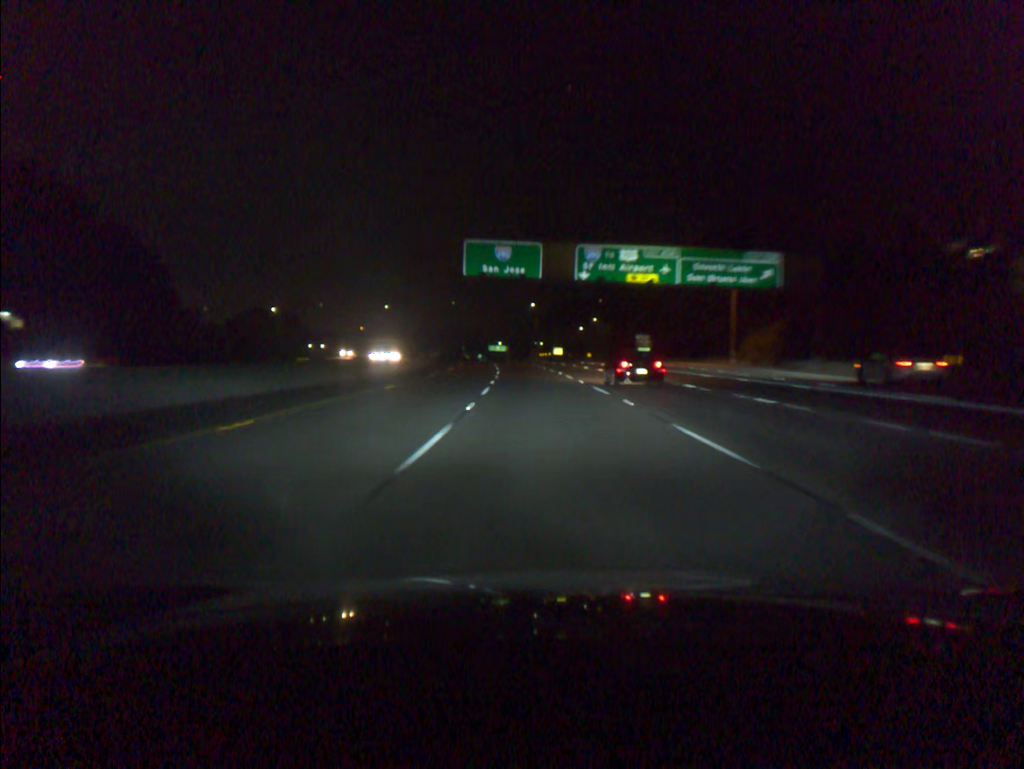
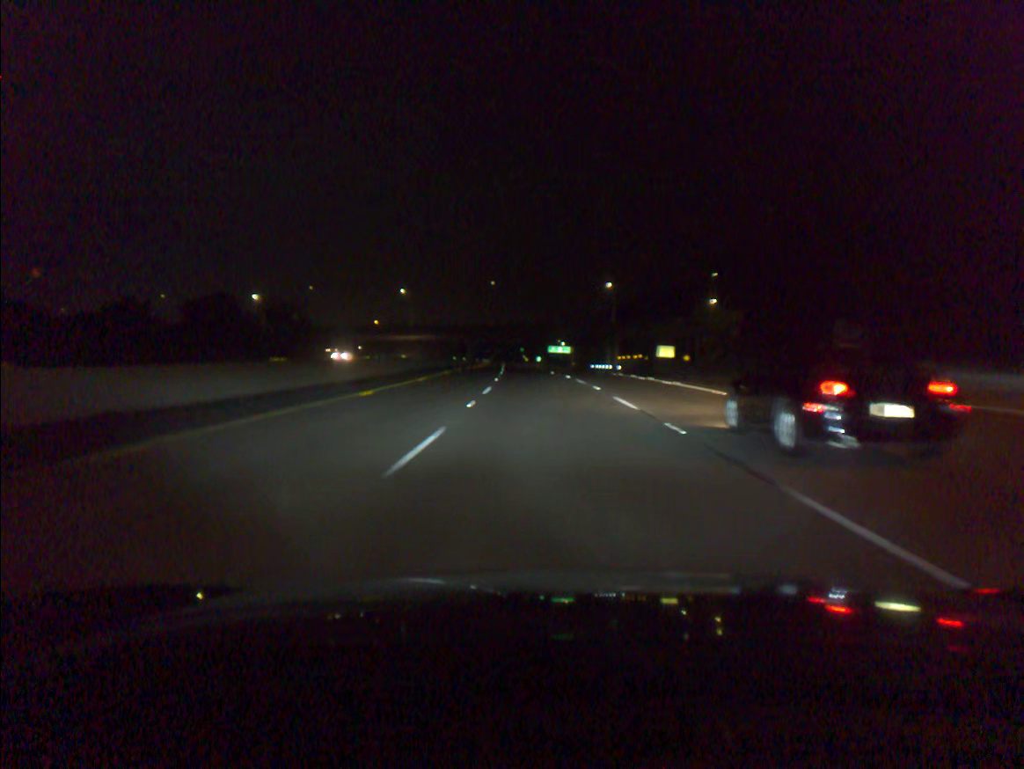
(-3.0, +77.2) m; -5°
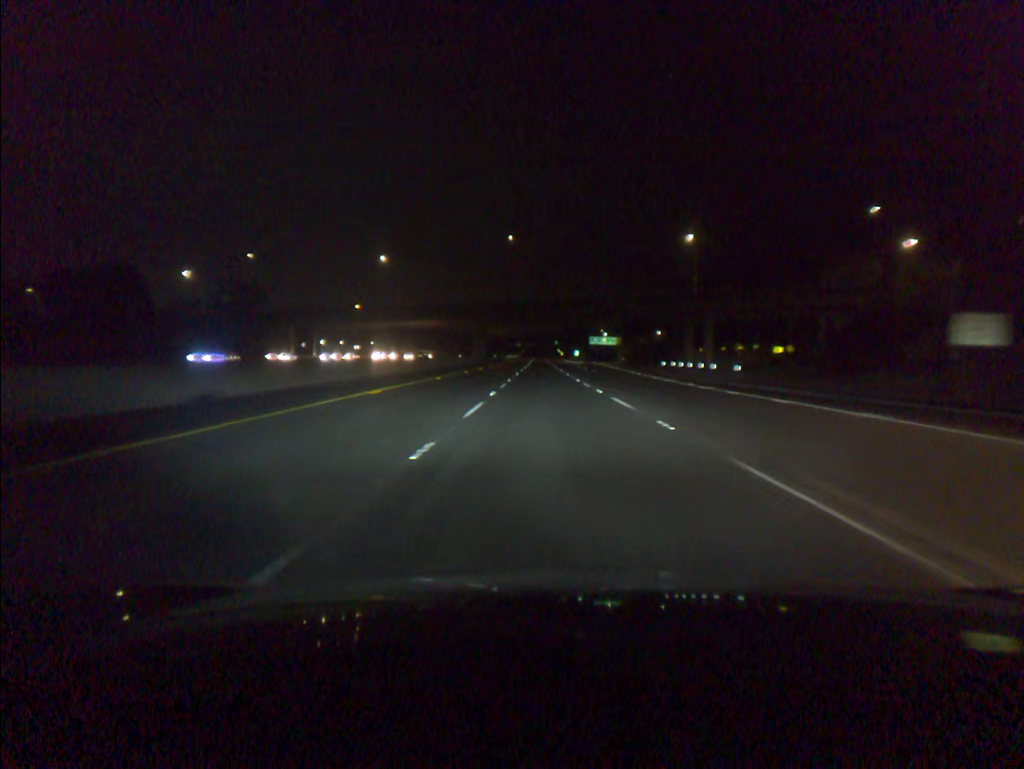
(-1.4, +58.1) m; -2°
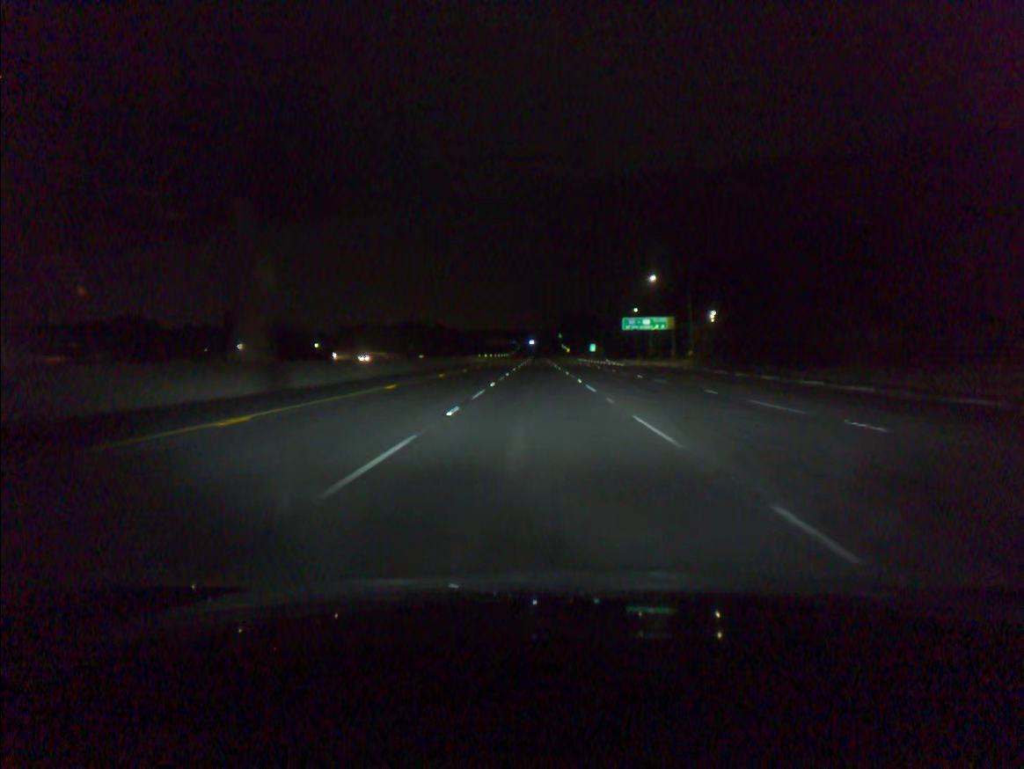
(-0.1, +97.7) m; 0°
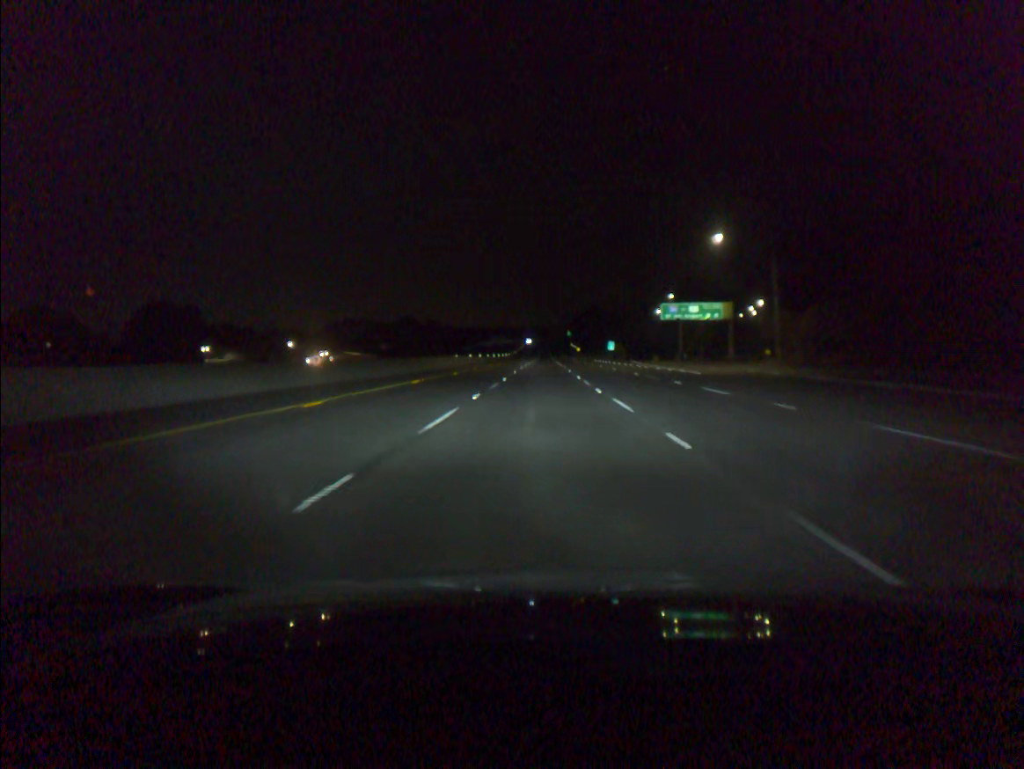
(-0.1, +39.1) m; 0°
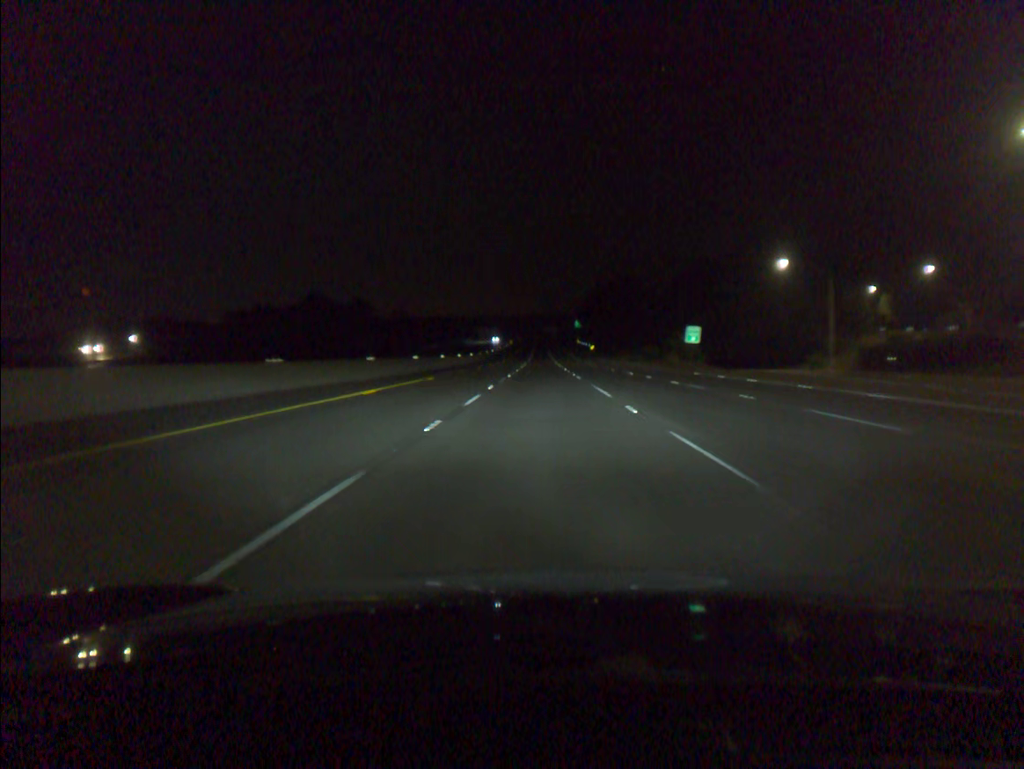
(+0.2, +97.9) m; 0°
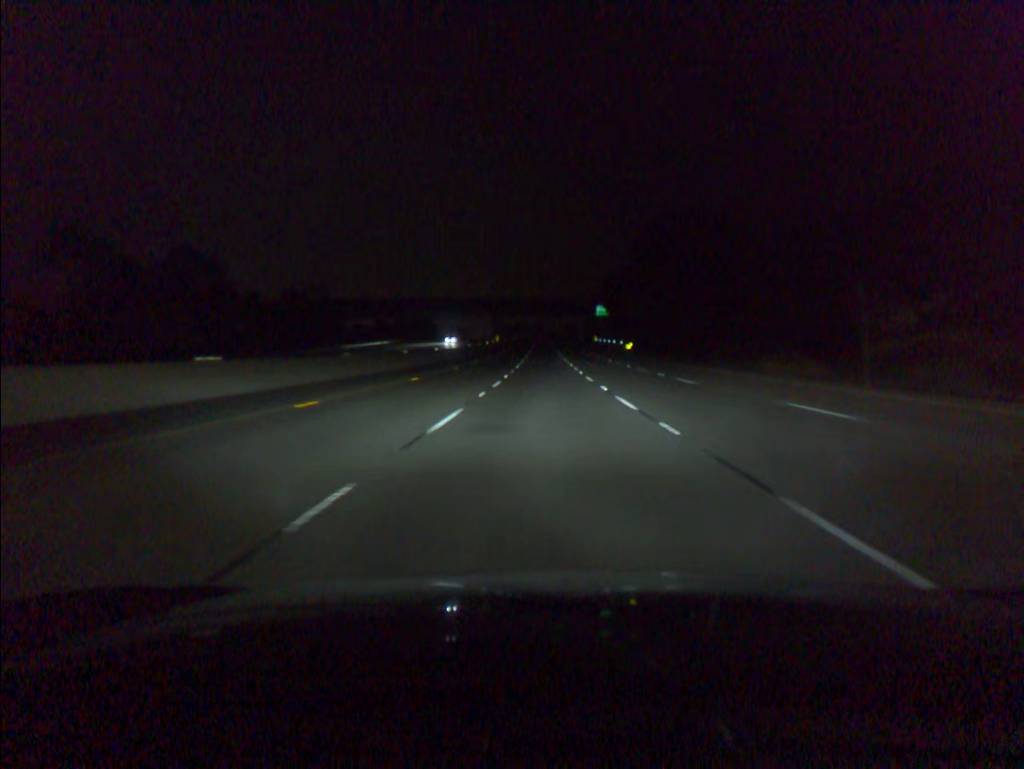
(-0.2, +78.4) m; 0°
